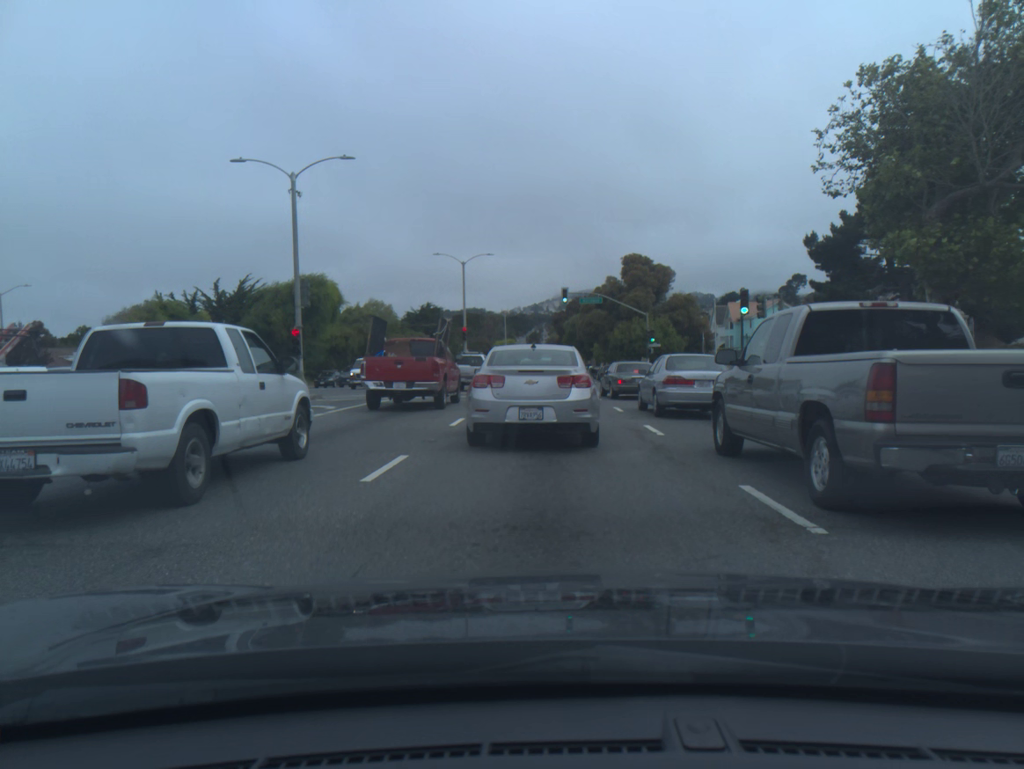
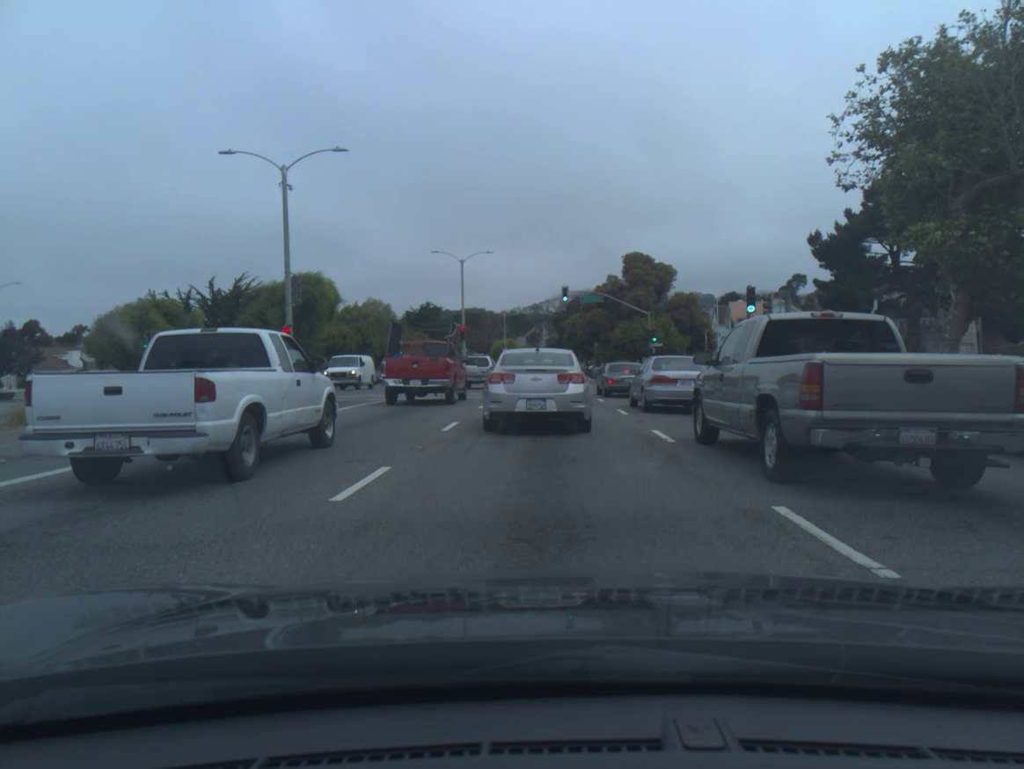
(0.0, +1.1) m; +1°
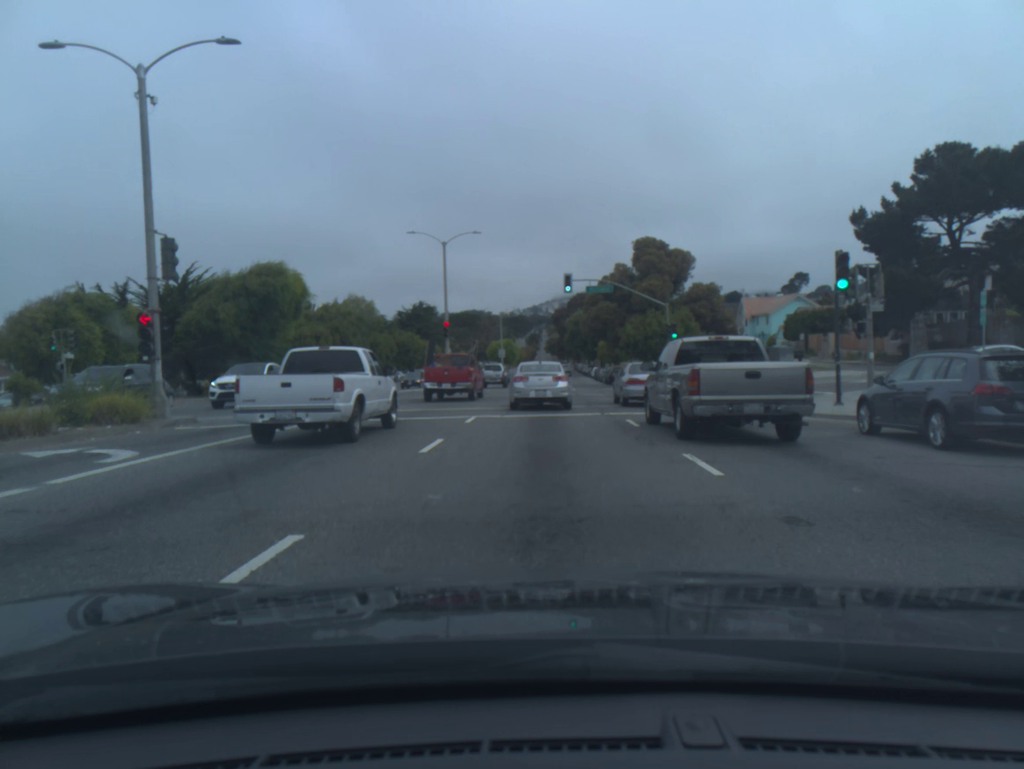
(-0.1, +9.8) m; -1°
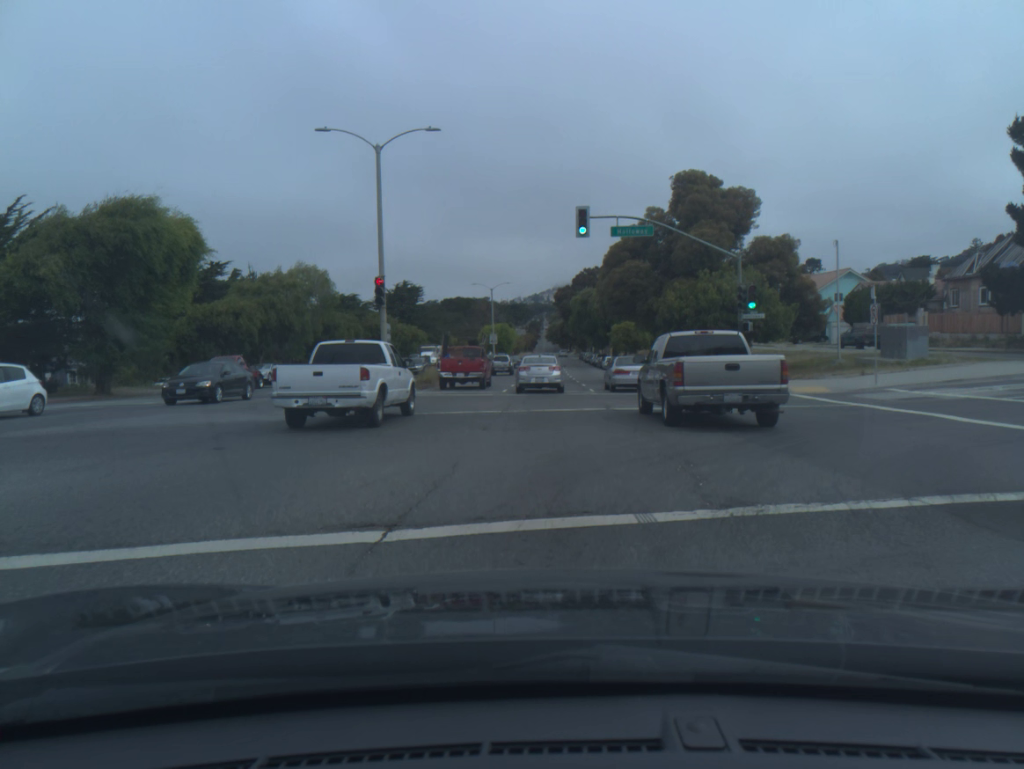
(0.0, +18.9) m; 0°
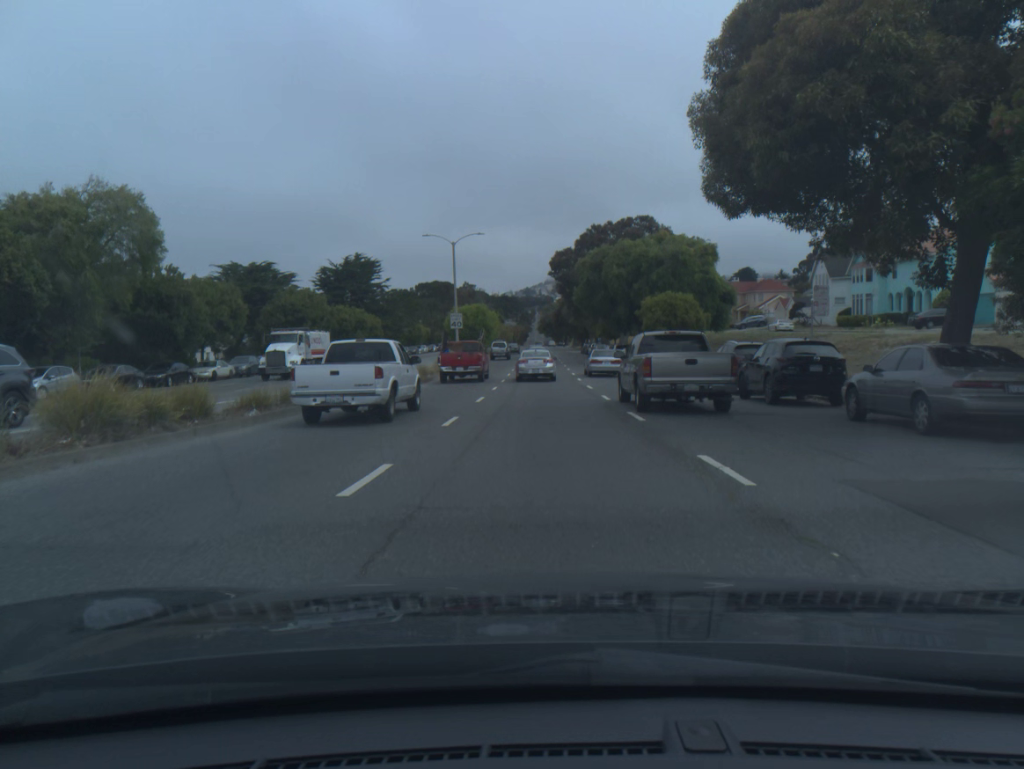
(0.0, +32.0) m; +1°
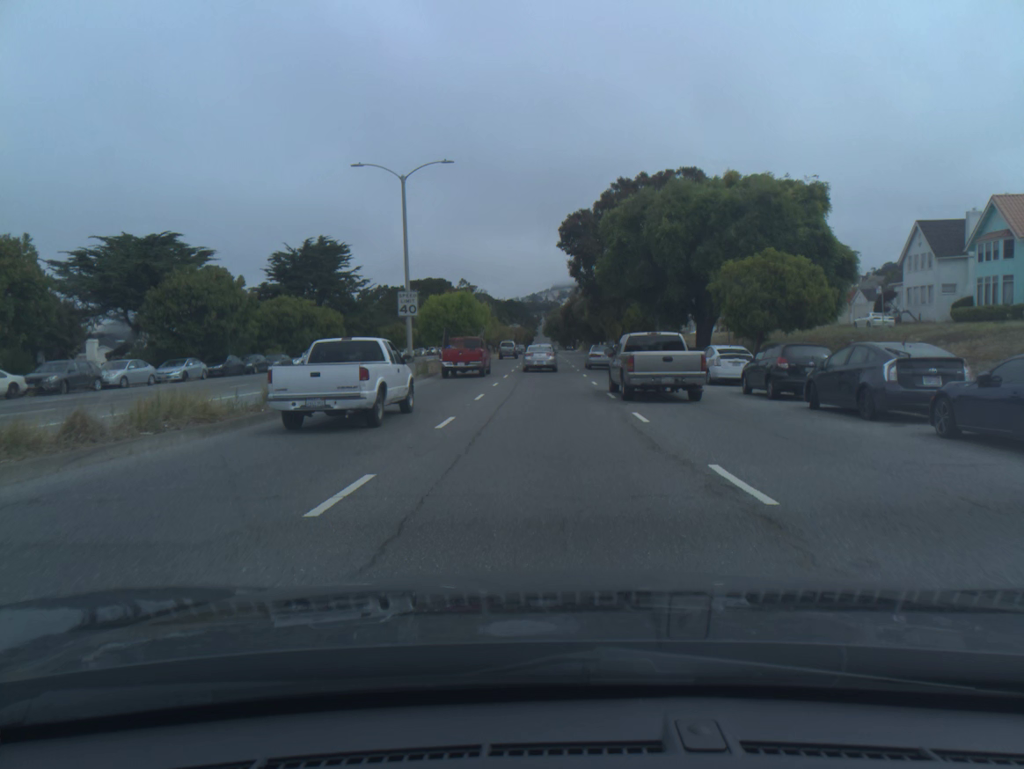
(-0.1, +22.8) m; 0°
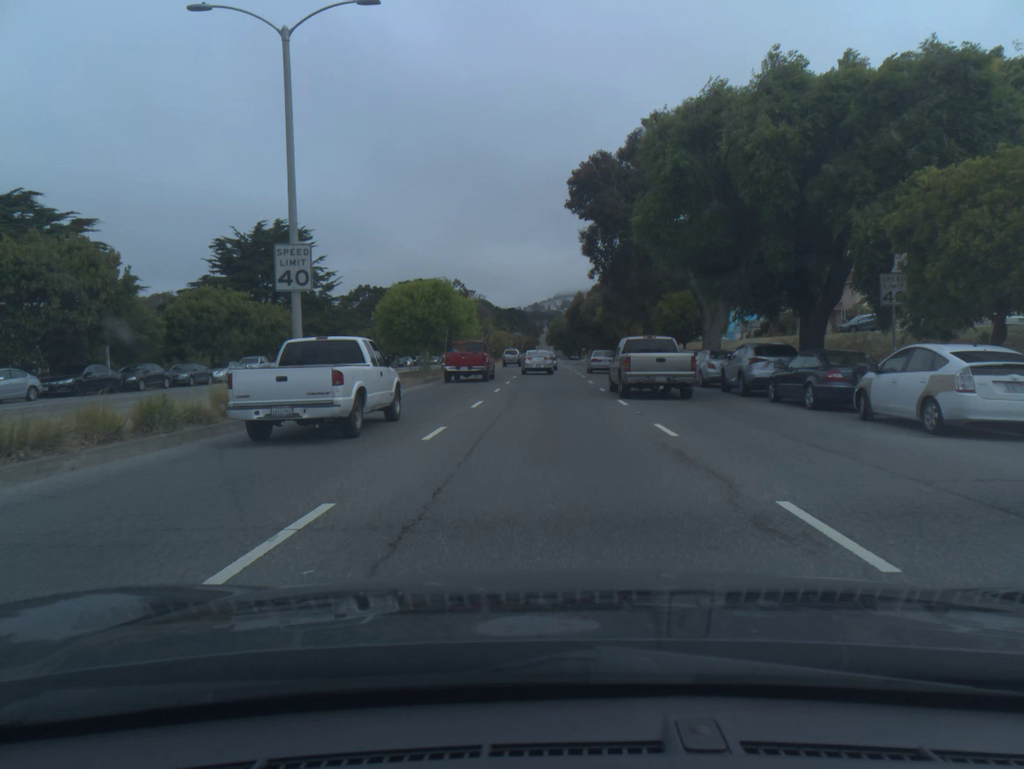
(0.0, +16.5) m; 0°
